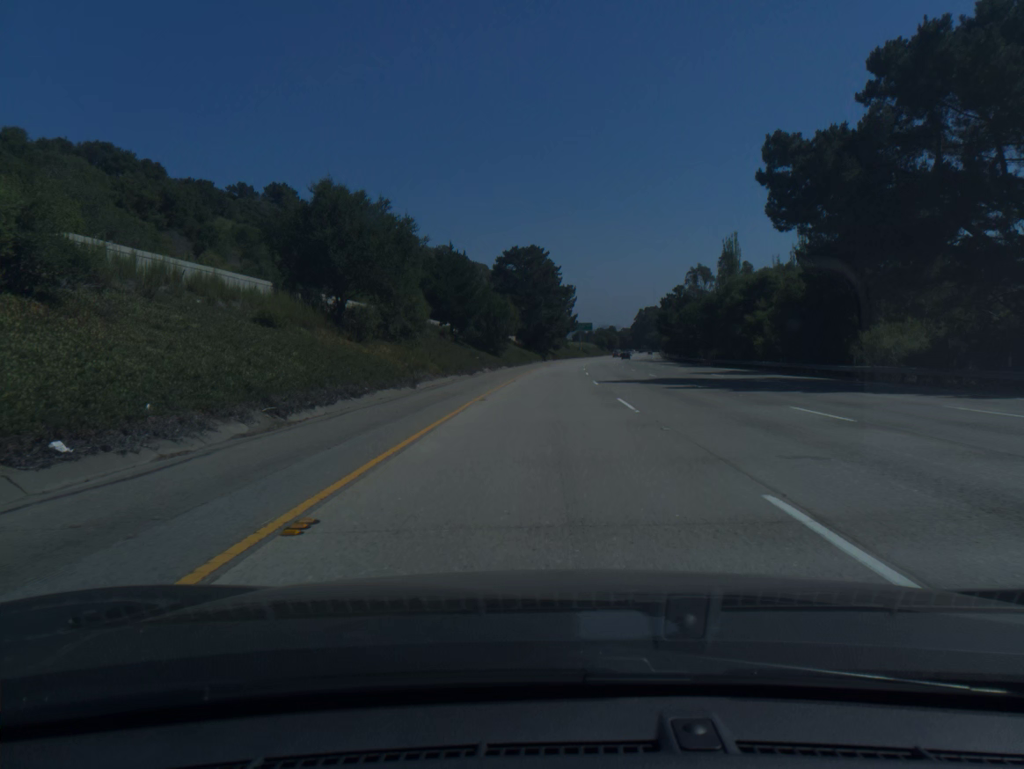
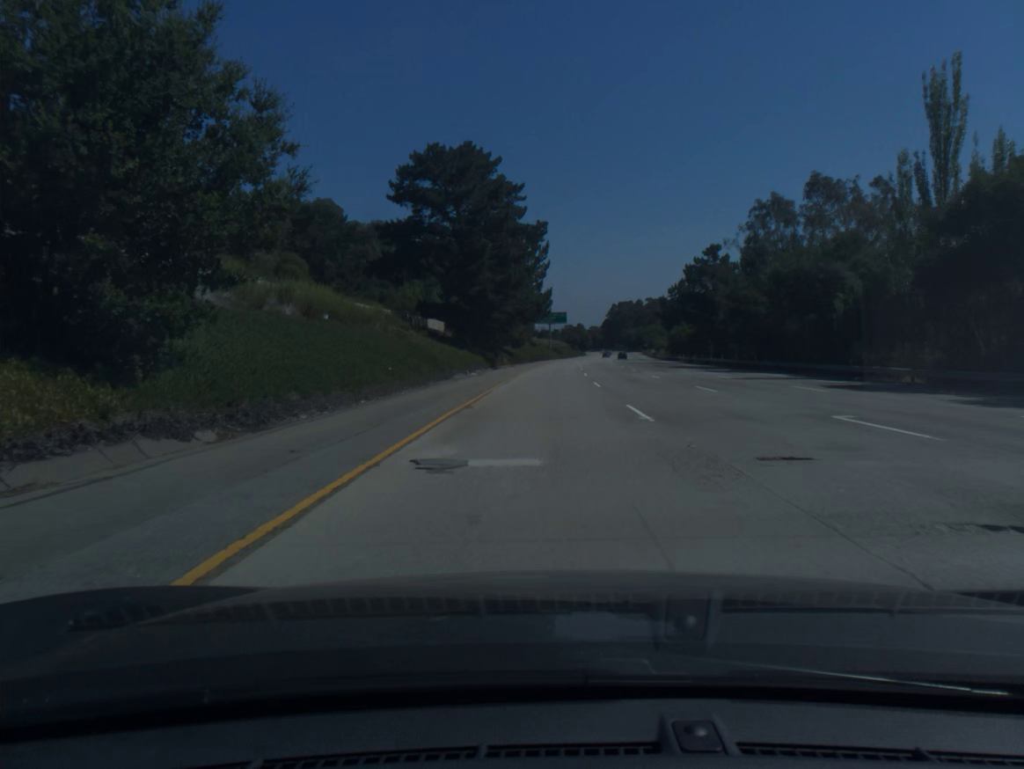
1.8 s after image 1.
(+1.5, +61.5) m; +3°
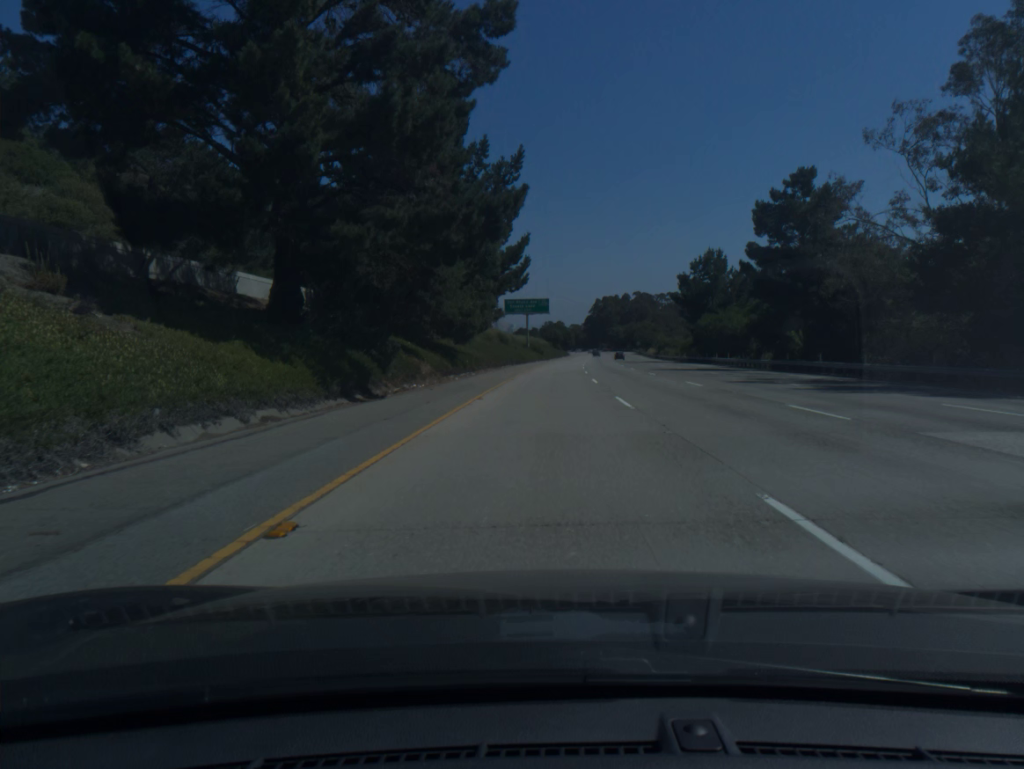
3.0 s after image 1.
(+0.6, +41.0) m; +2°
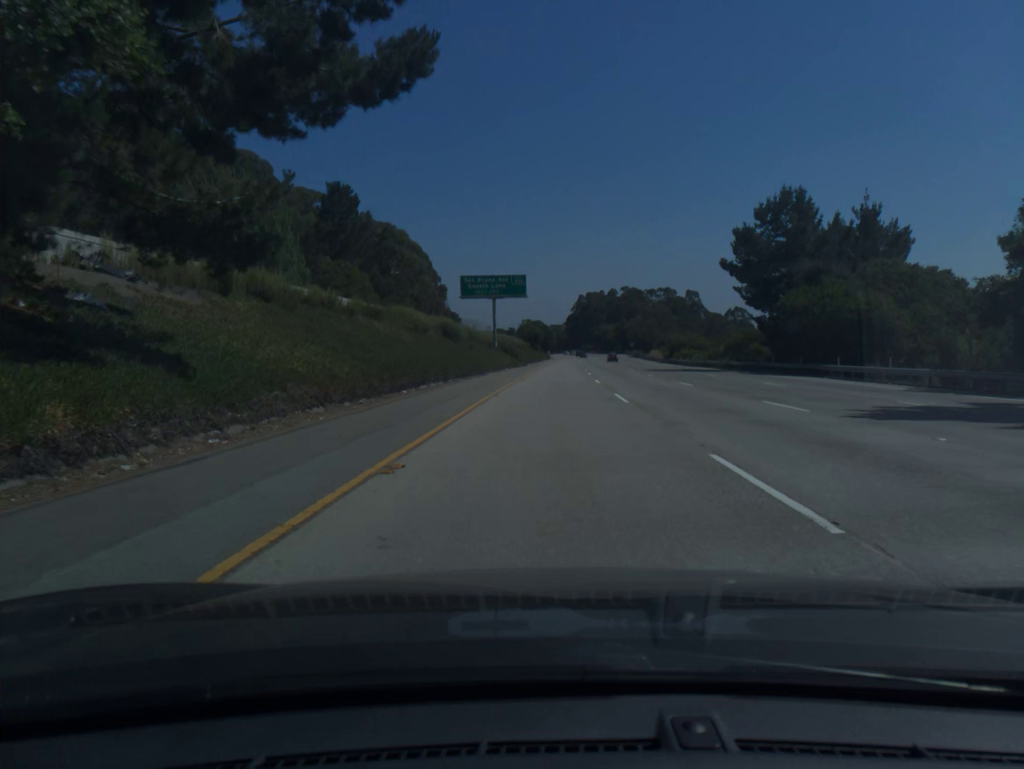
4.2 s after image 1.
(+0.6, +40.9) m; +2°
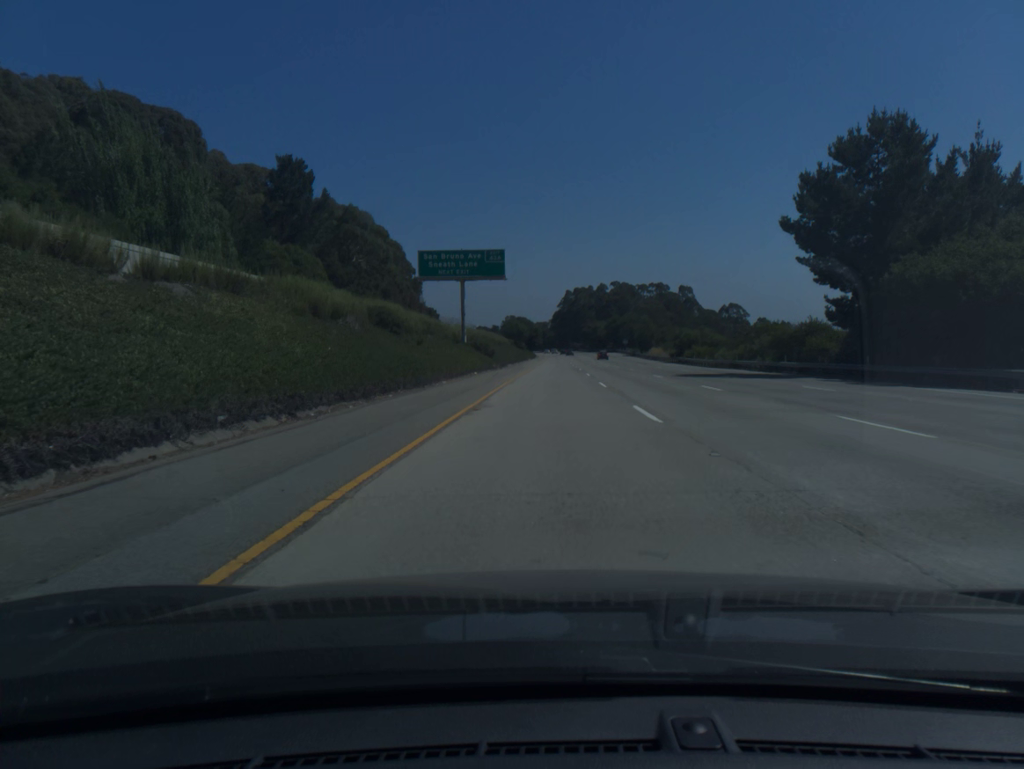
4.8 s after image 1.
(+0.2, +20.5) m; +1°
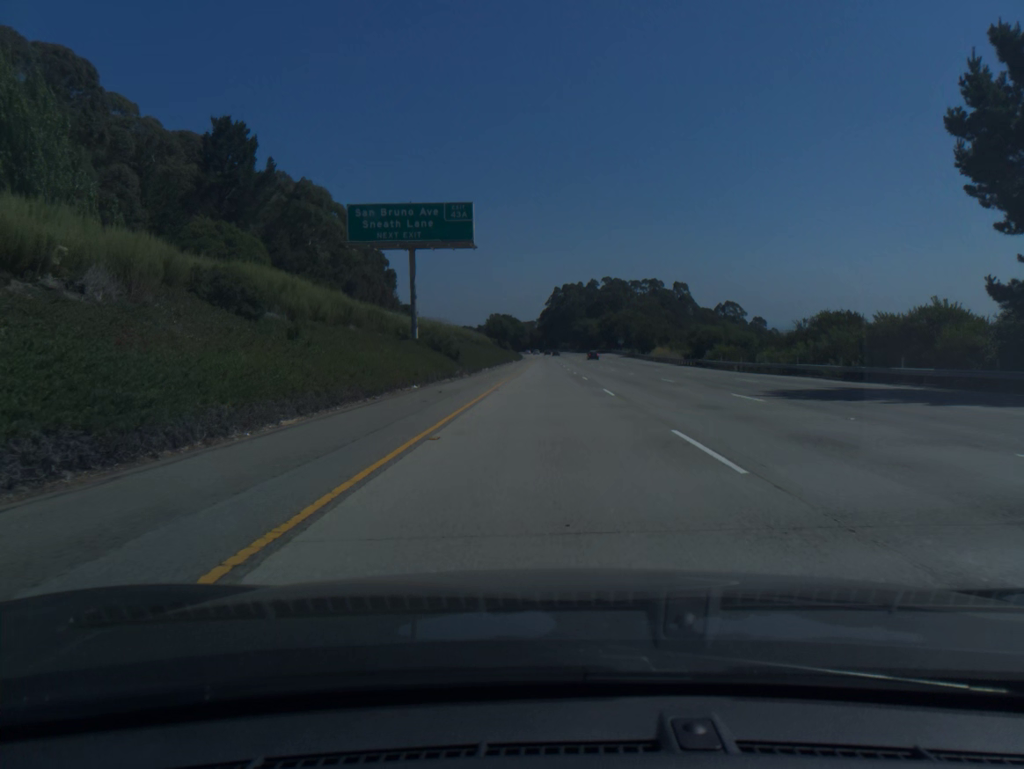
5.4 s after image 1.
(+0.2, +20.5) m; +1°
